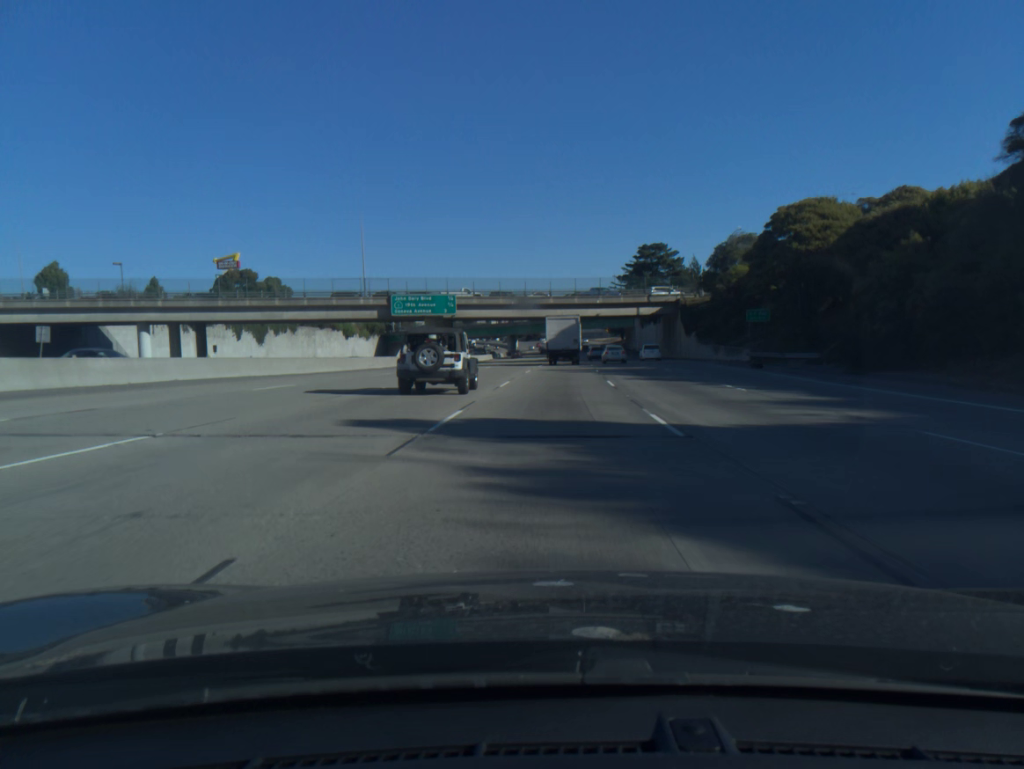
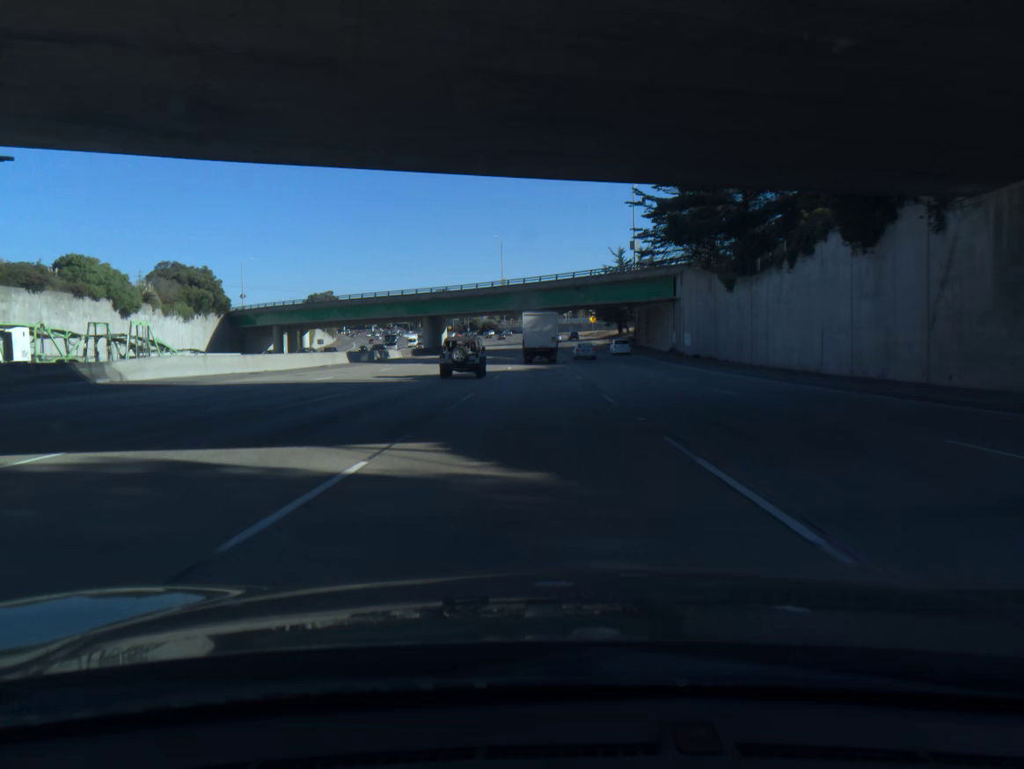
(+3.6, +91.2) m; +3°
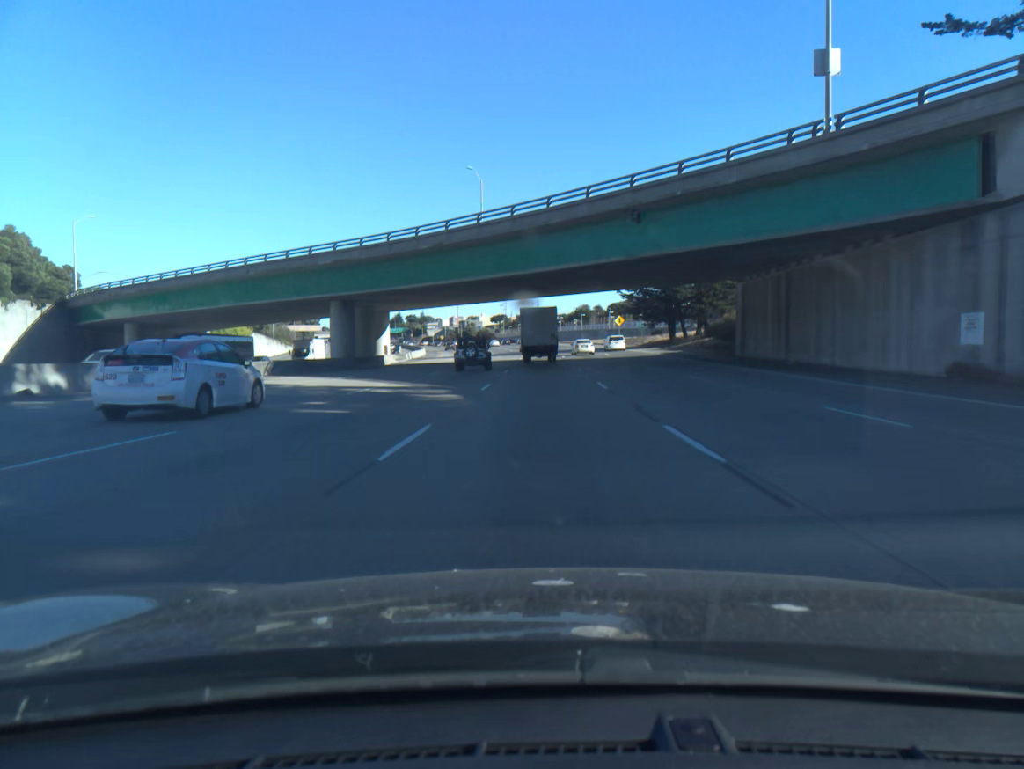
(-0.2, +53.1) m; 0°
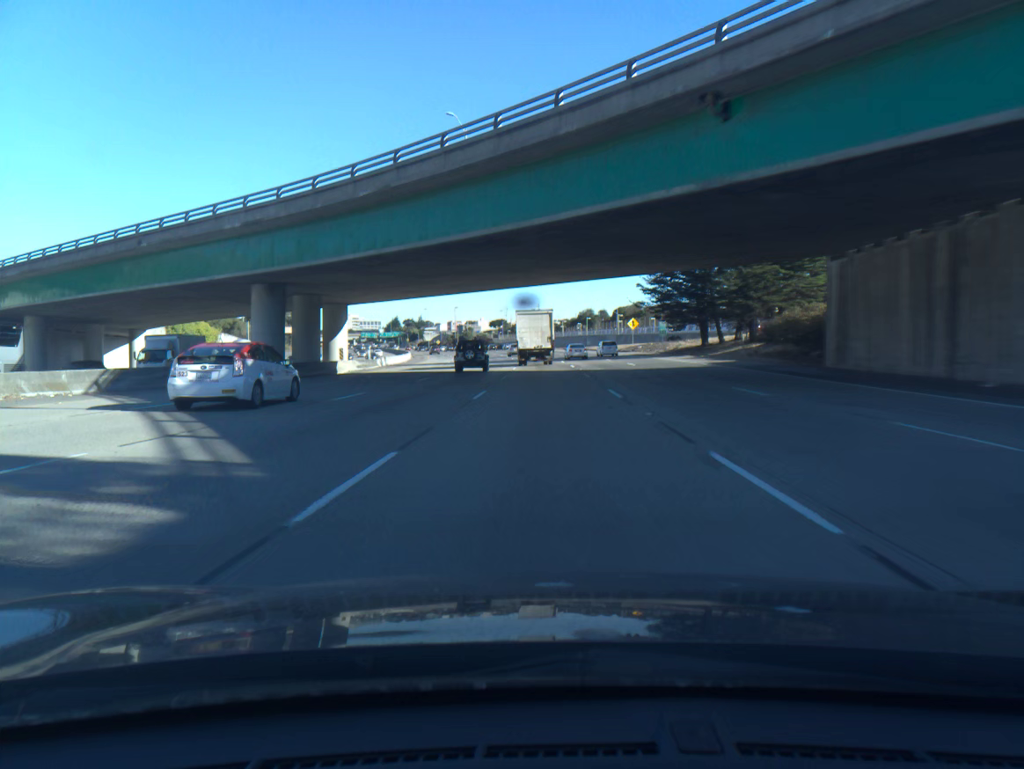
(0.0, +17.5) m; 0°
